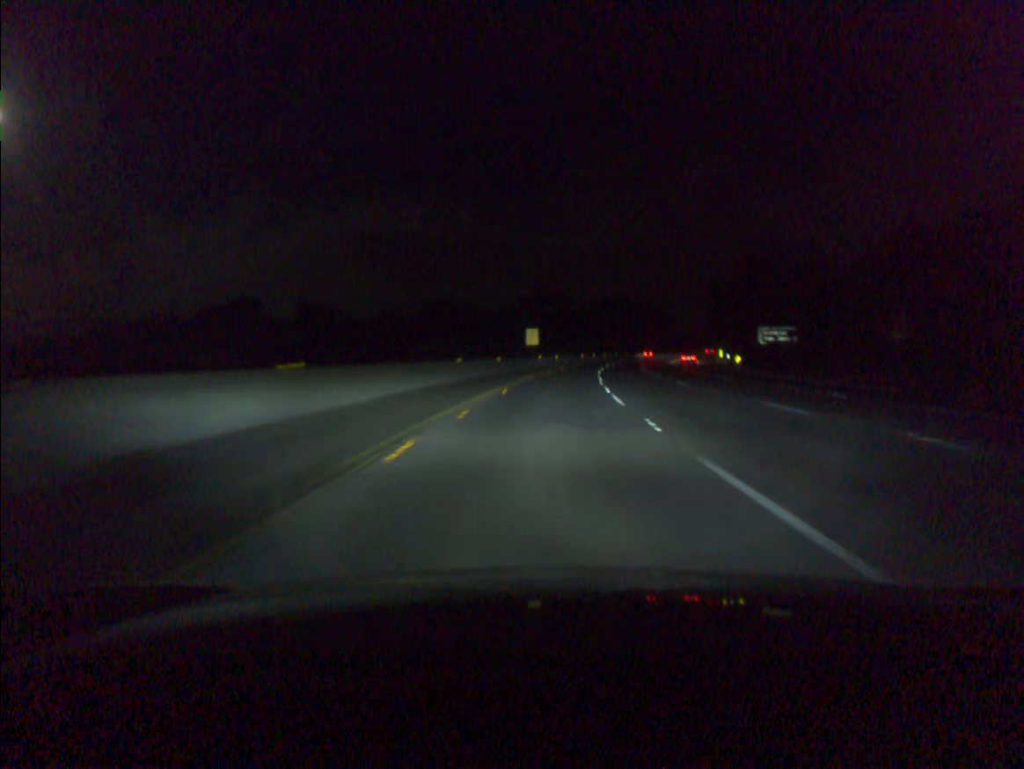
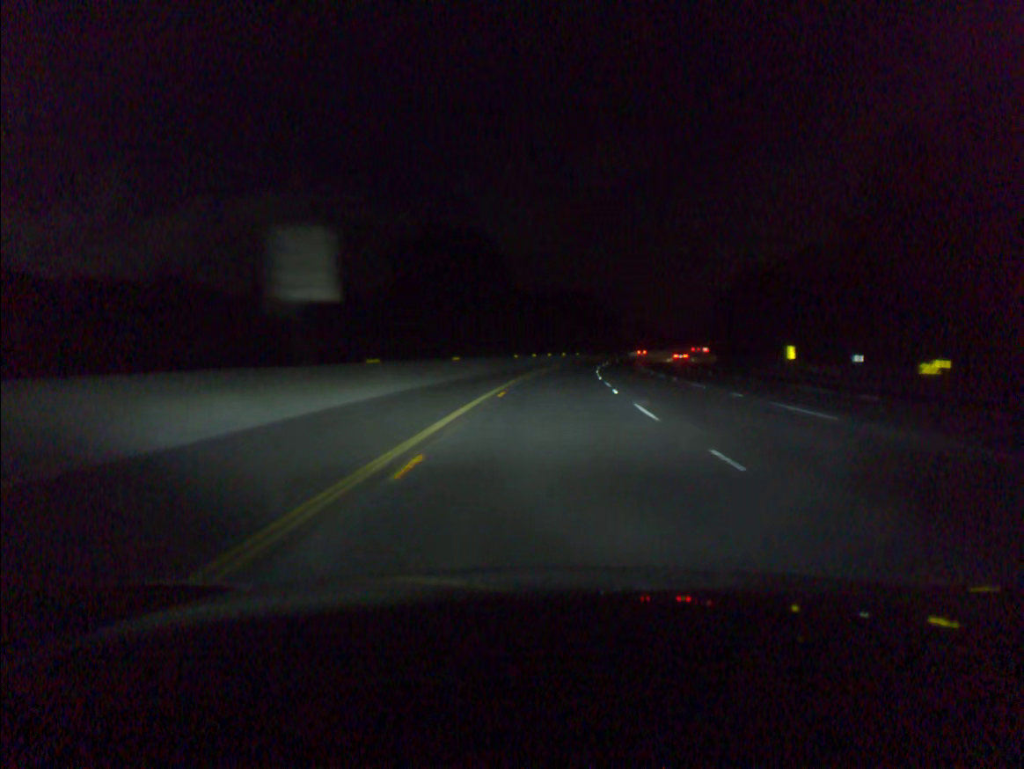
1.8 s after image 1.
(+2.7, +61.3) m; +5°
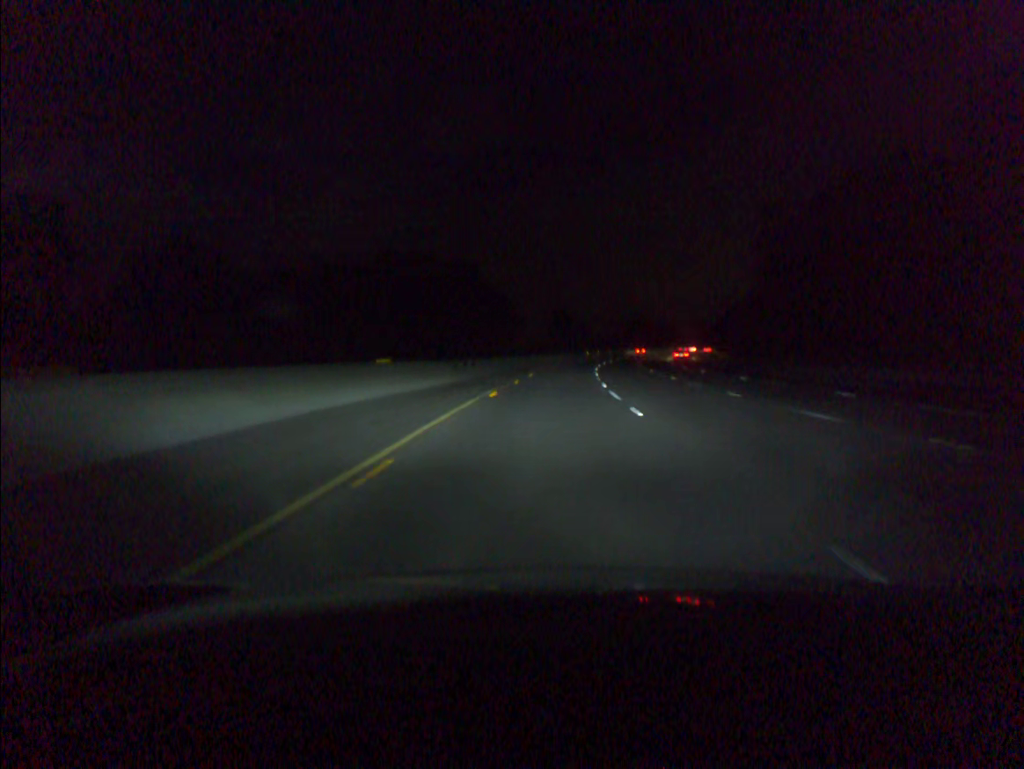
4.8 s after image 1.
(+7.6, +101.8) m; +8°
